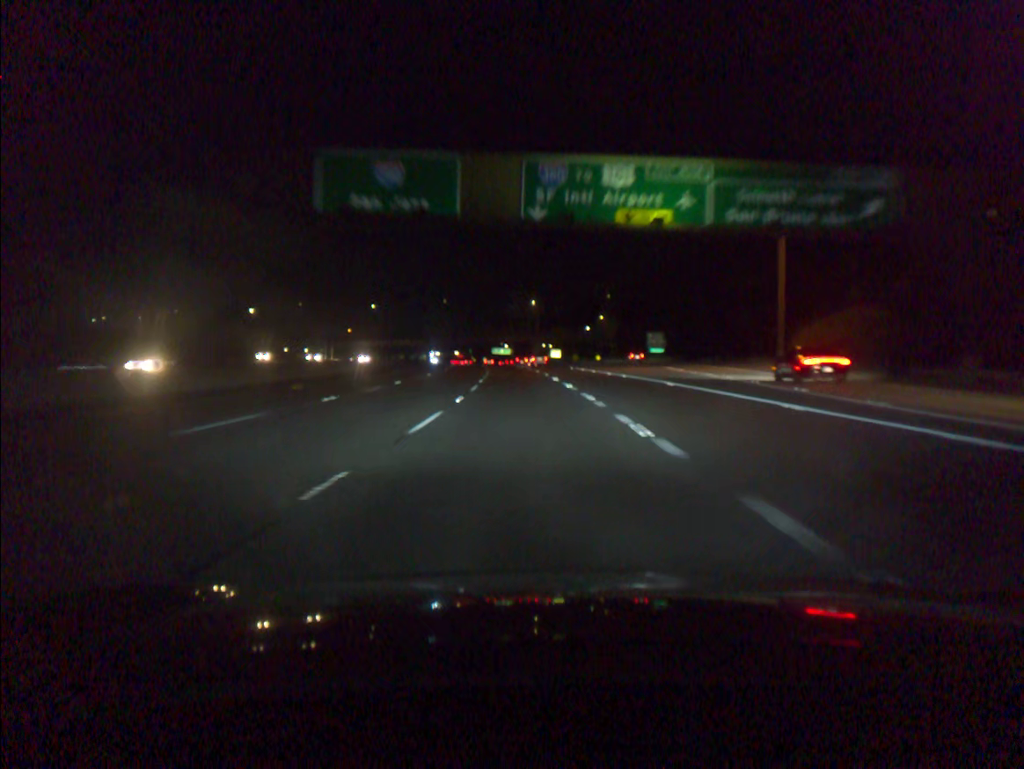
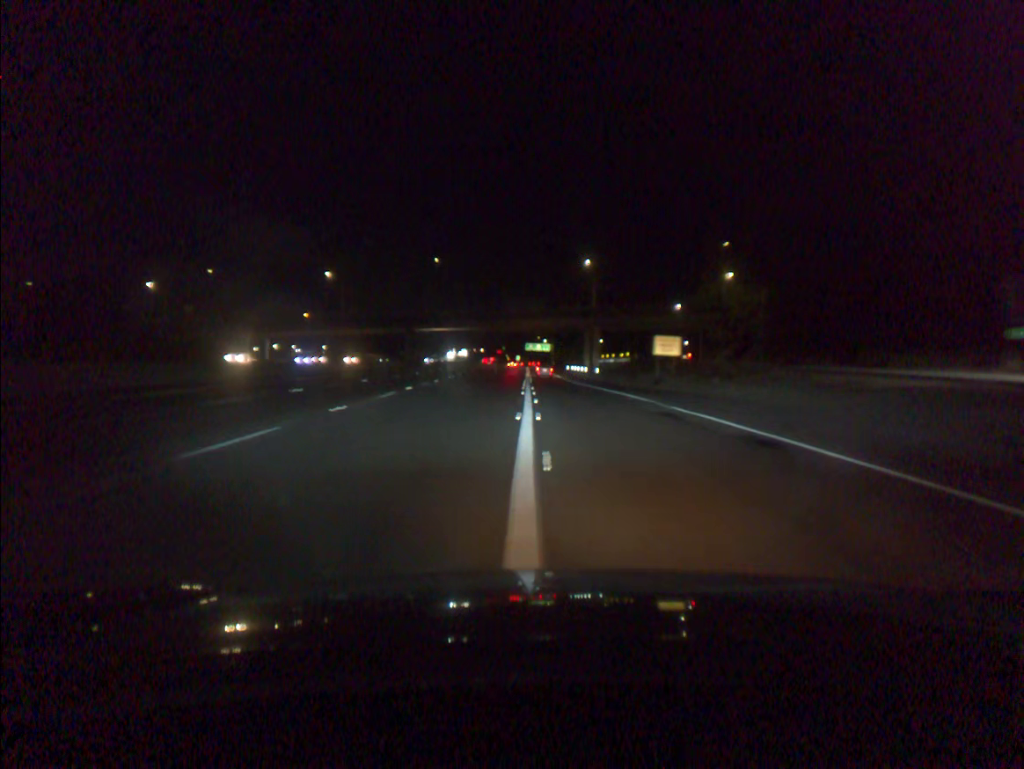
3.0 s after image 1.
(-2.5, +90.7) m; -3°
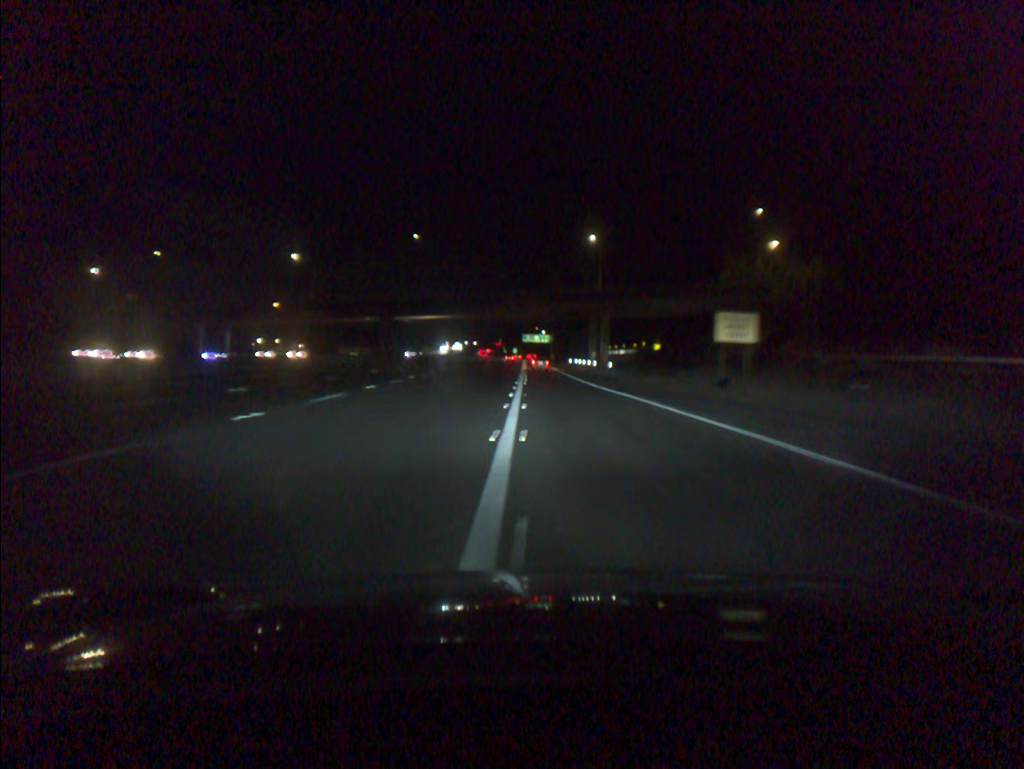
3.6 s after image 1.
(0.0, +18.3) m; 0°
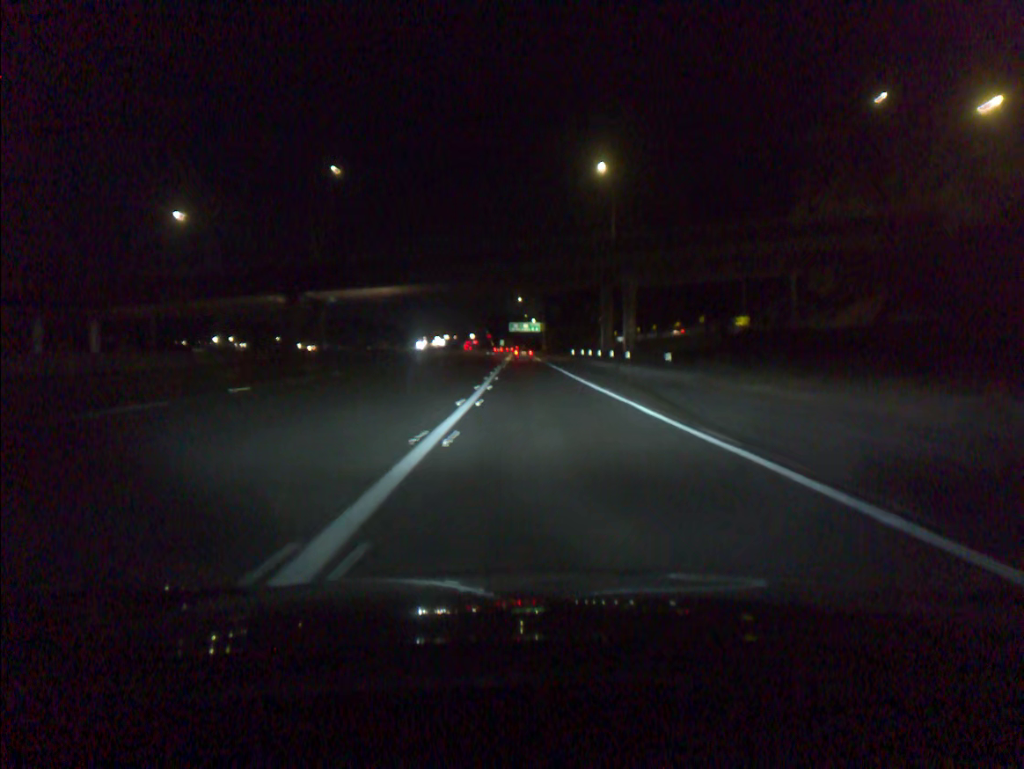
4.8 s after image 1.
(+0.3, +36.9) m; +1°
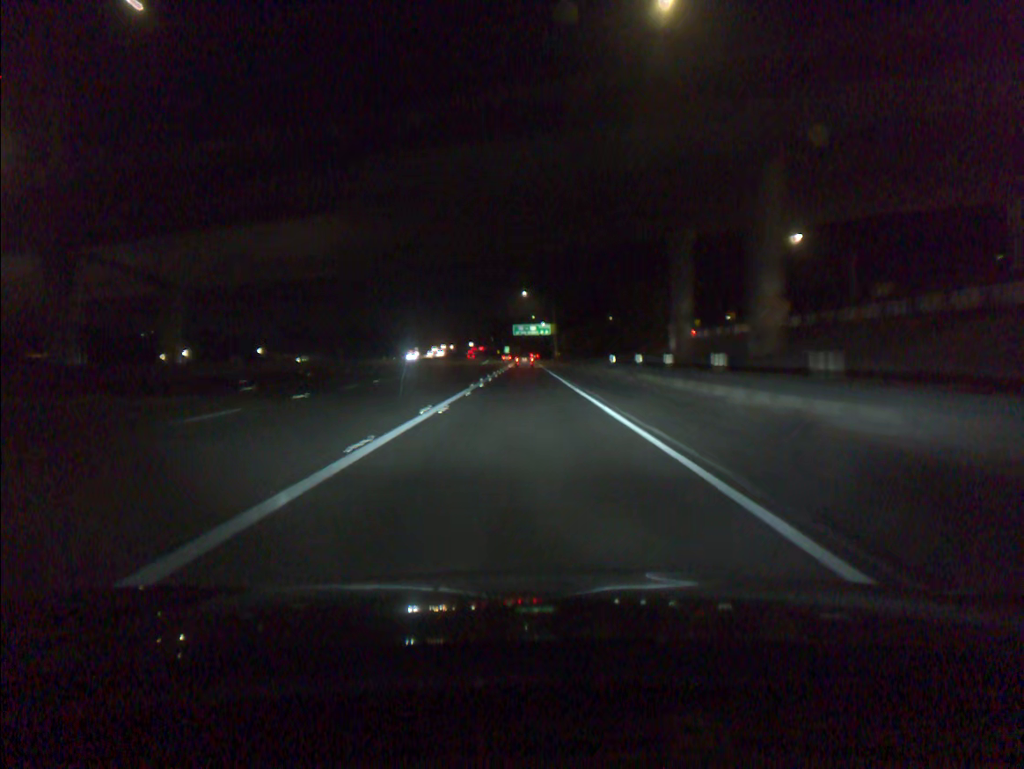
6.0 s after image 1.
(-0.2, +36.9) m; -1°
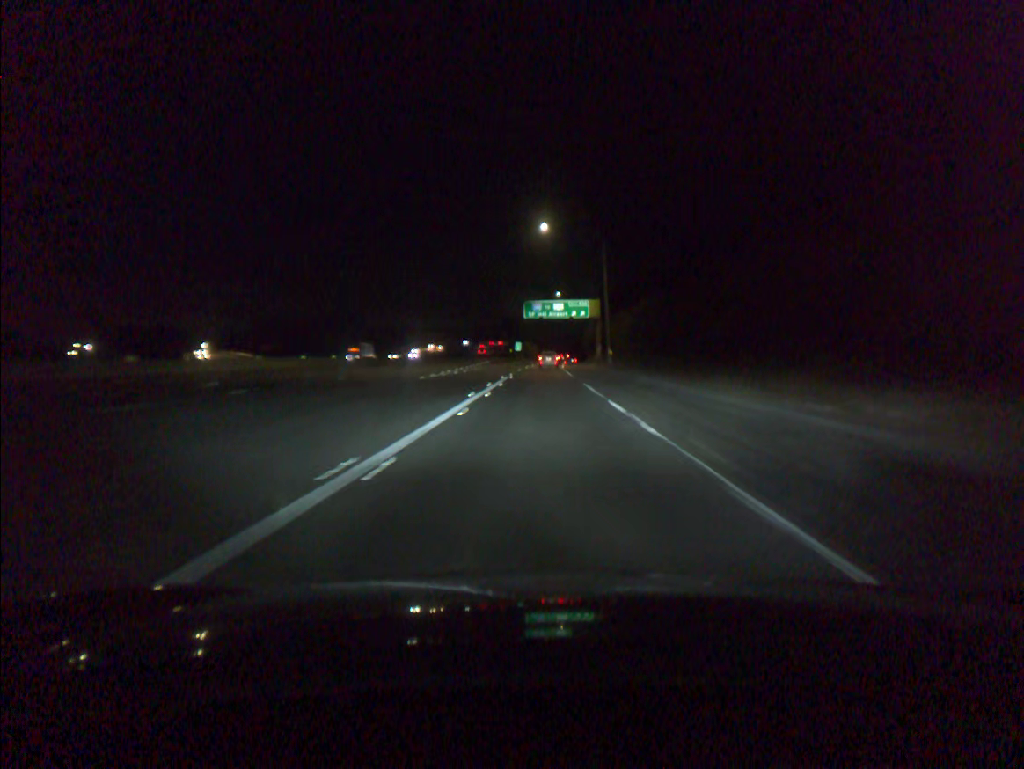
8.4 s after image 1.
(-1.5, +72.8) m; -2°
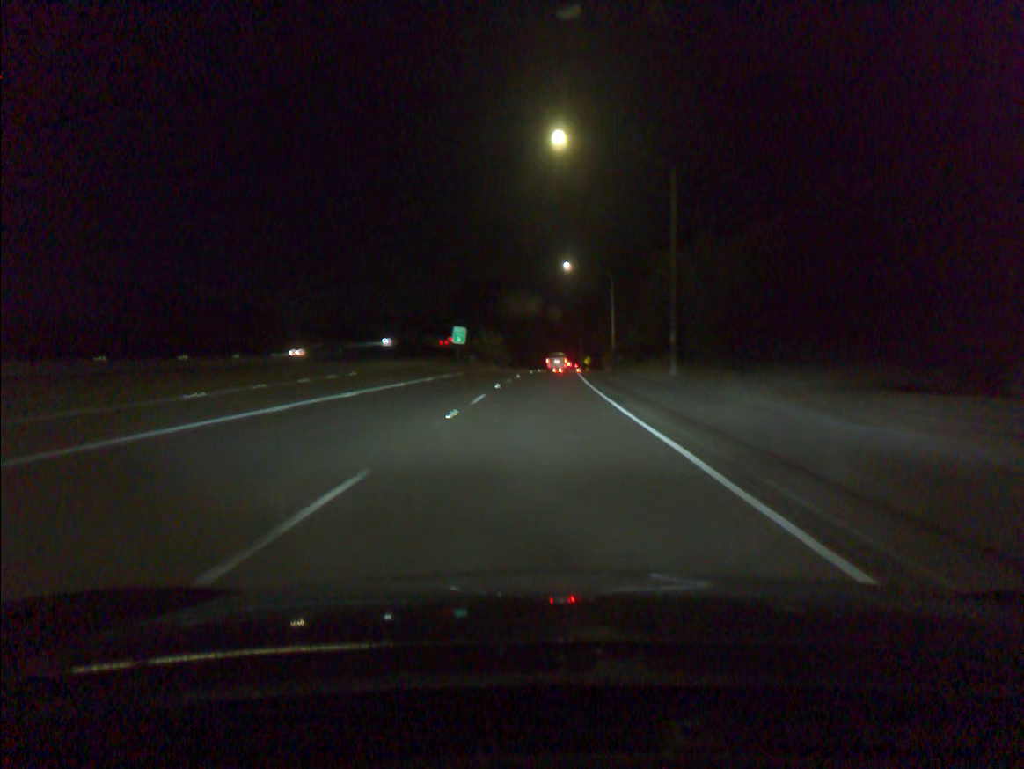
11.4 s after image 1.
(+1.0, +88.9) m; +2°
